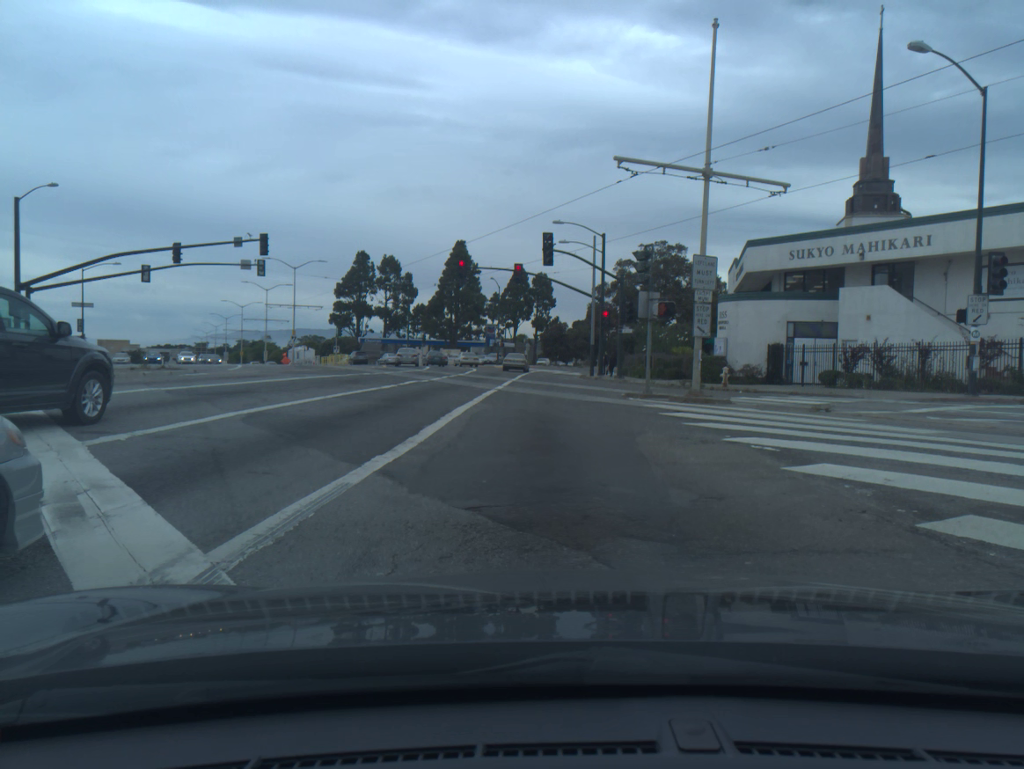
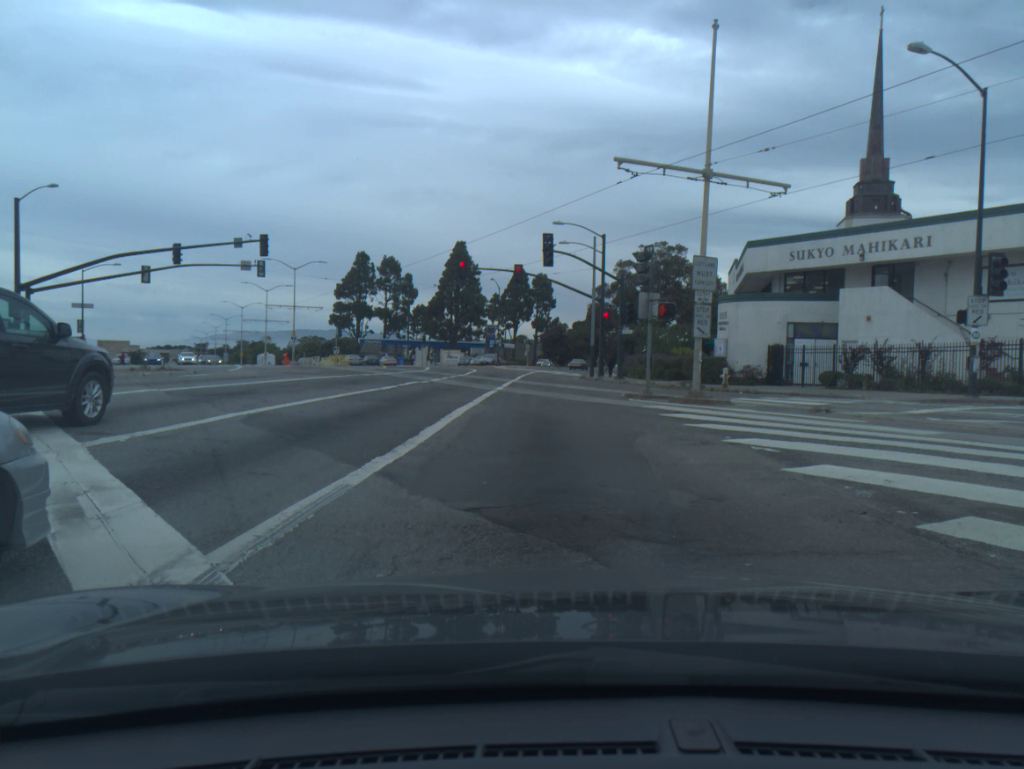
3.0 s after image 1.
(0.0, 0.0) m; 0°
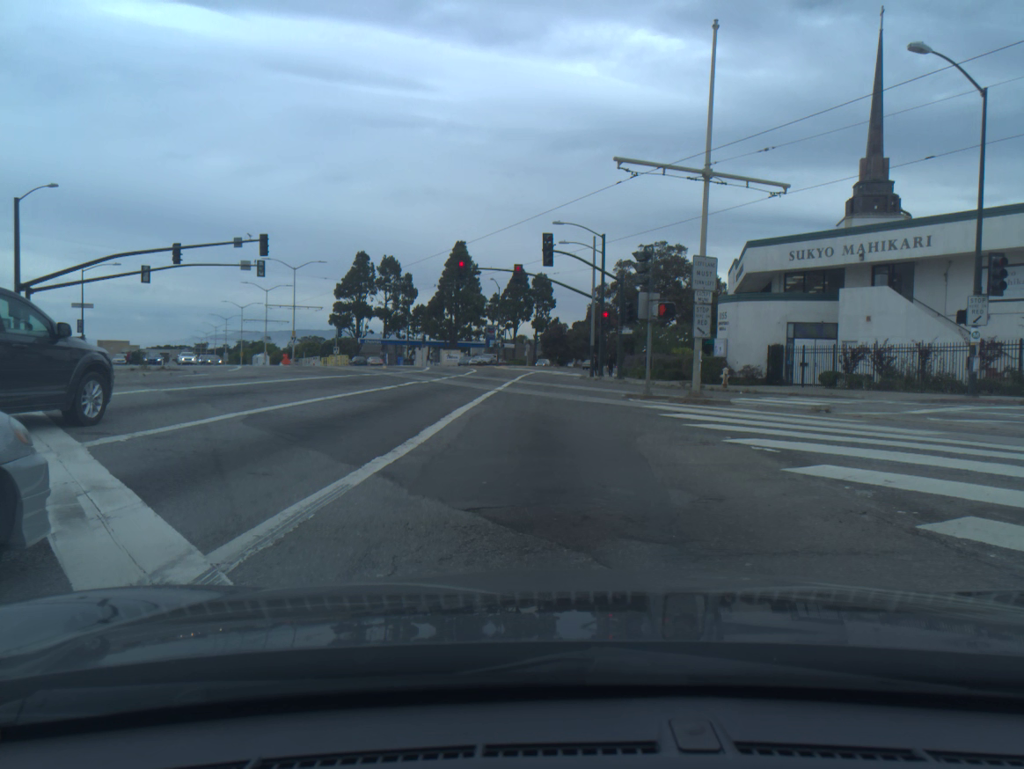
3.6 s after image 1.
(0.0, 0.0) m; 0°
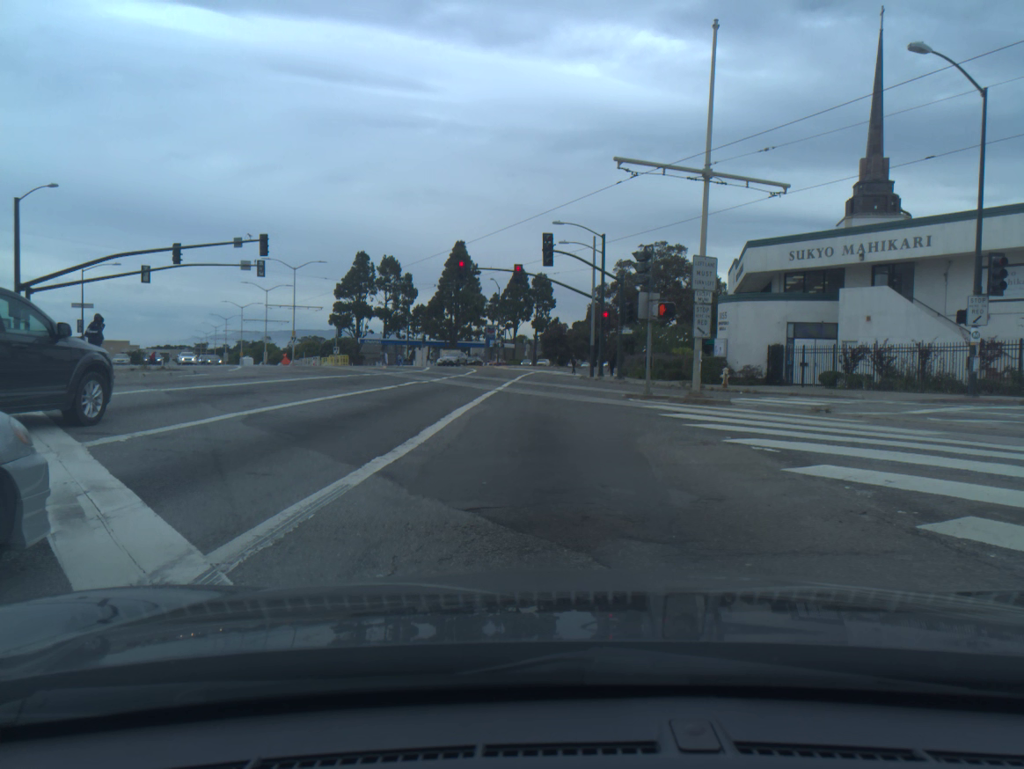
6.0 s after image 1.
(0.0, -0.1) m; 0°
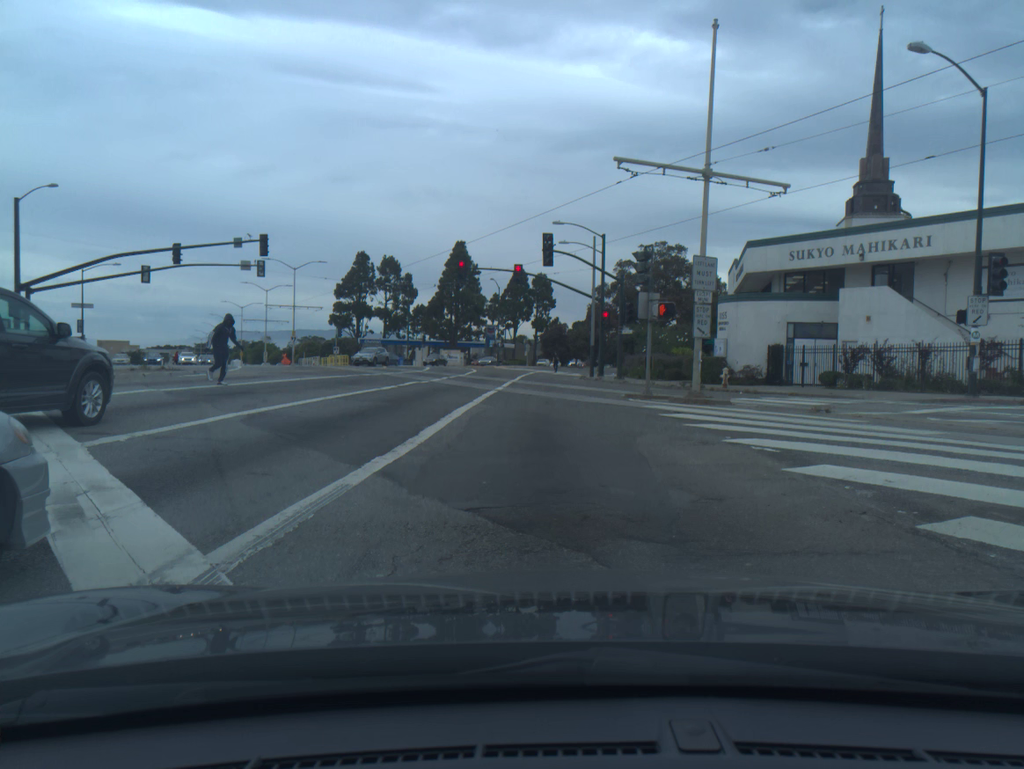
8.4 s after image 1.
(0.0, 0.0) m; 0°
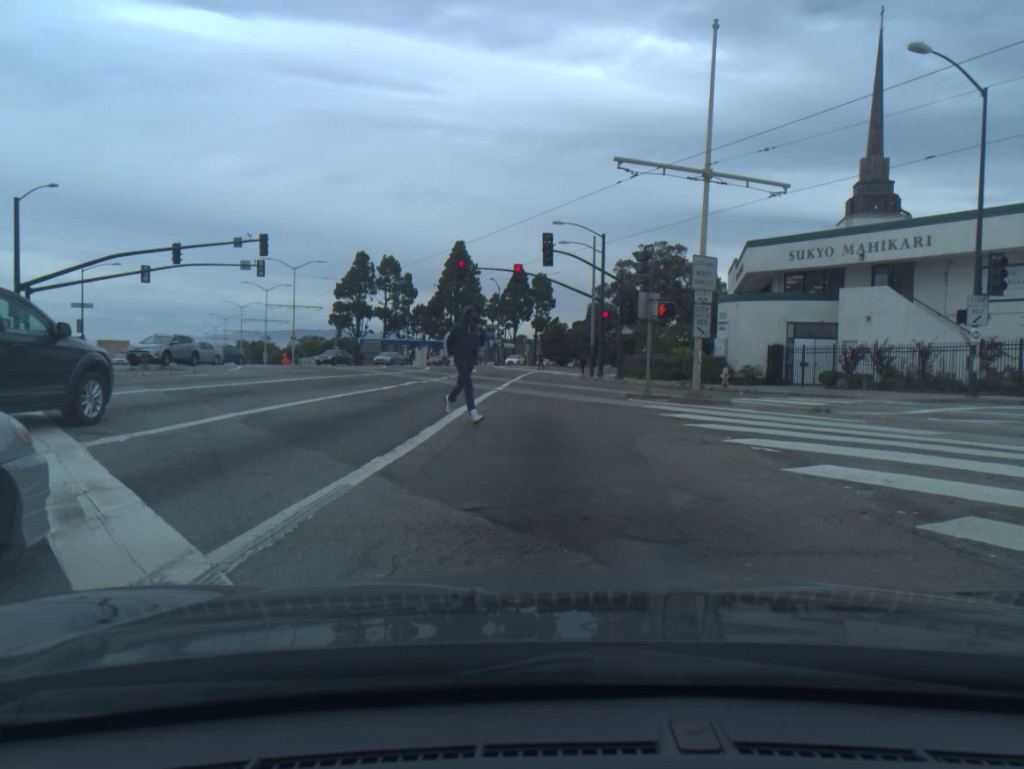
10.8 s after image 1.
(0.0, 0.0) m; 0°
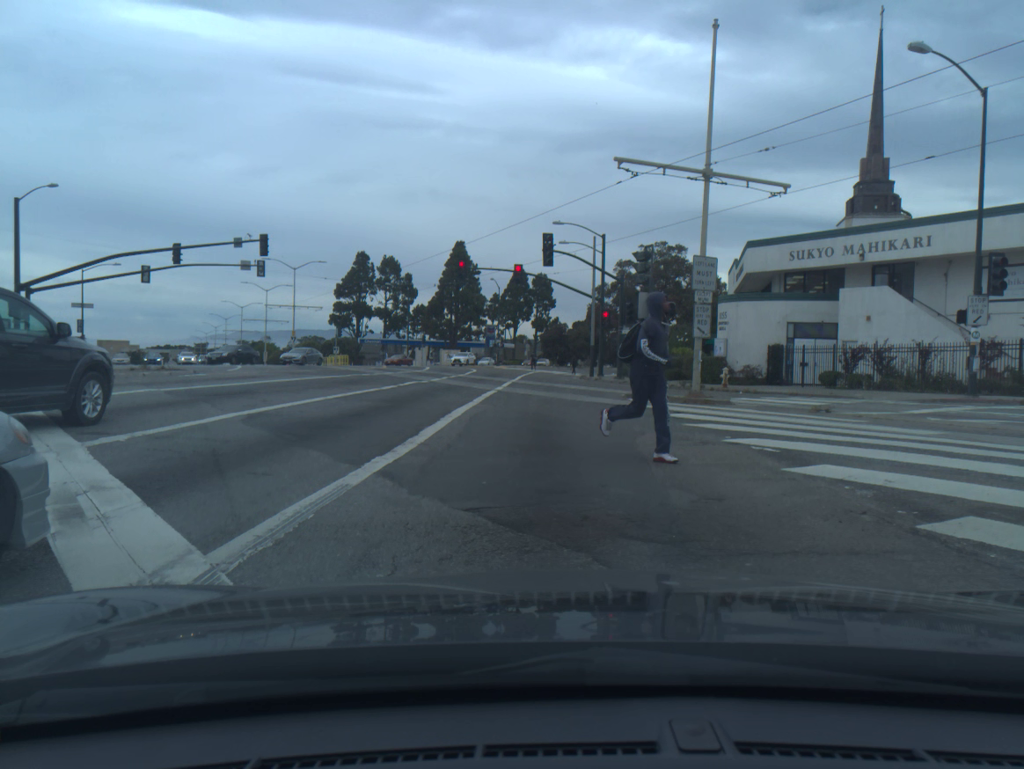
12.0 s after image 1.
(0.0, 0.0) m; 0°
